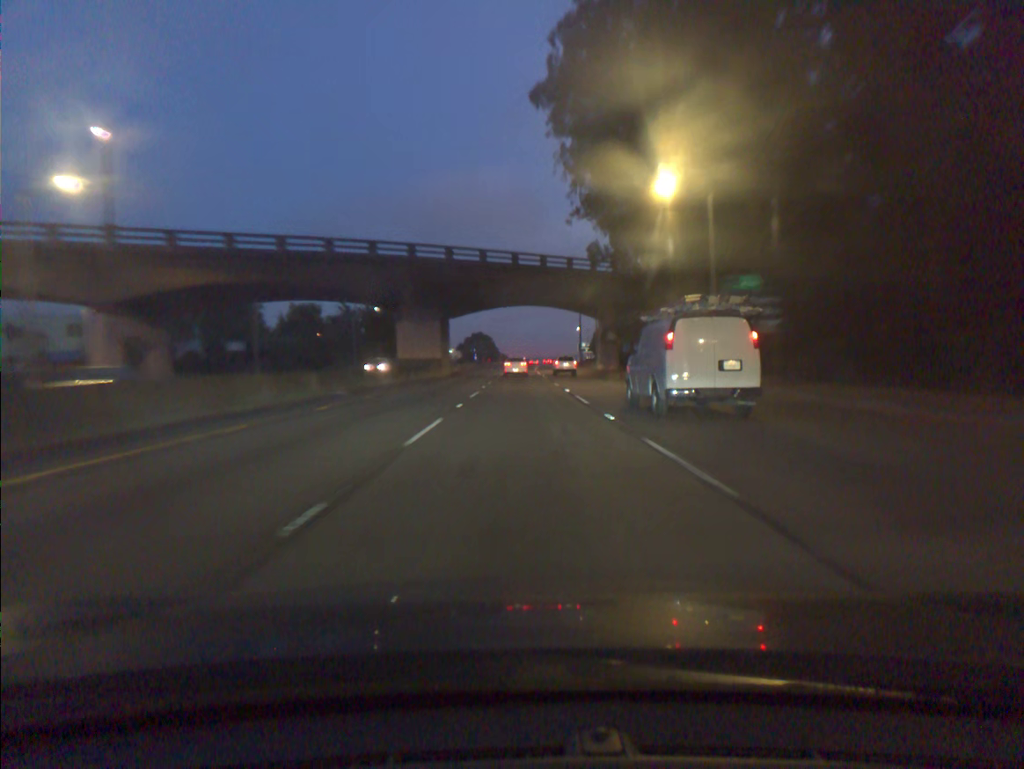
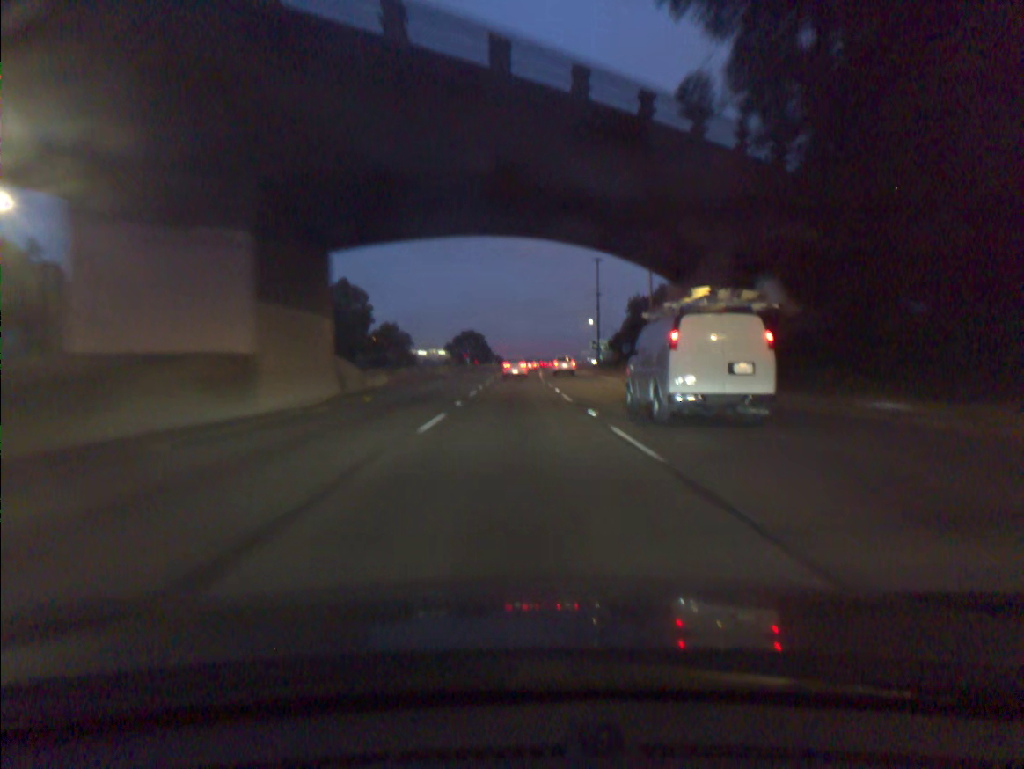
(0.0, +41.8) m; 0°
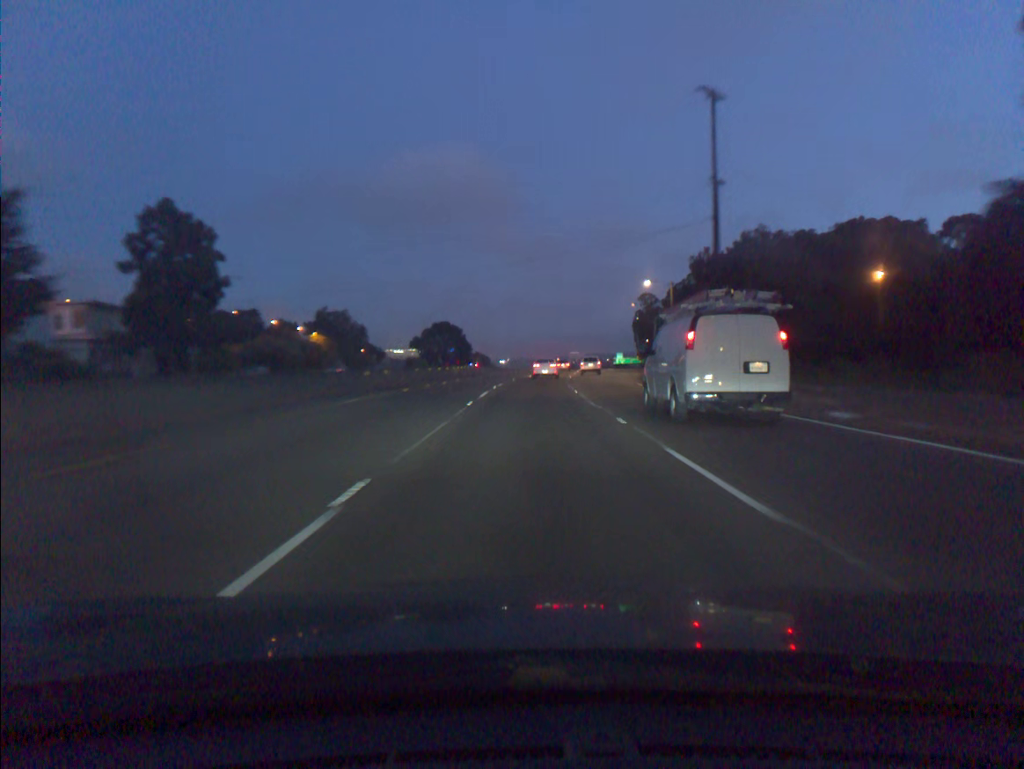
(+0.3, +70.1) m; +1°
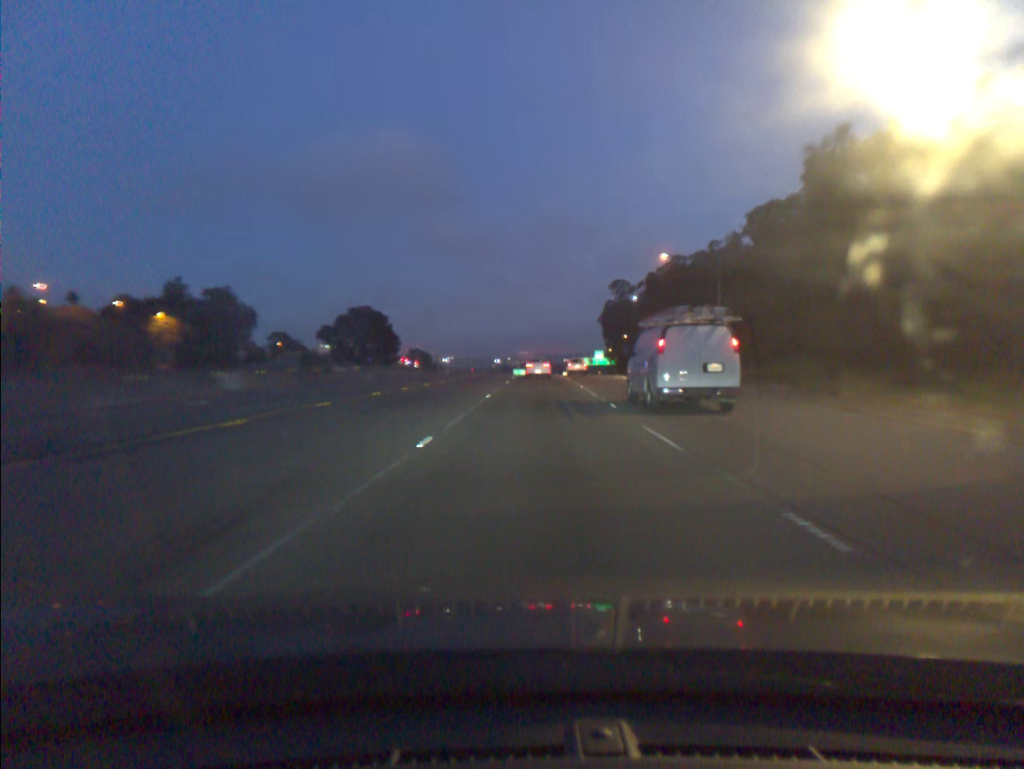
(+1.6, +56.0) m; +4°
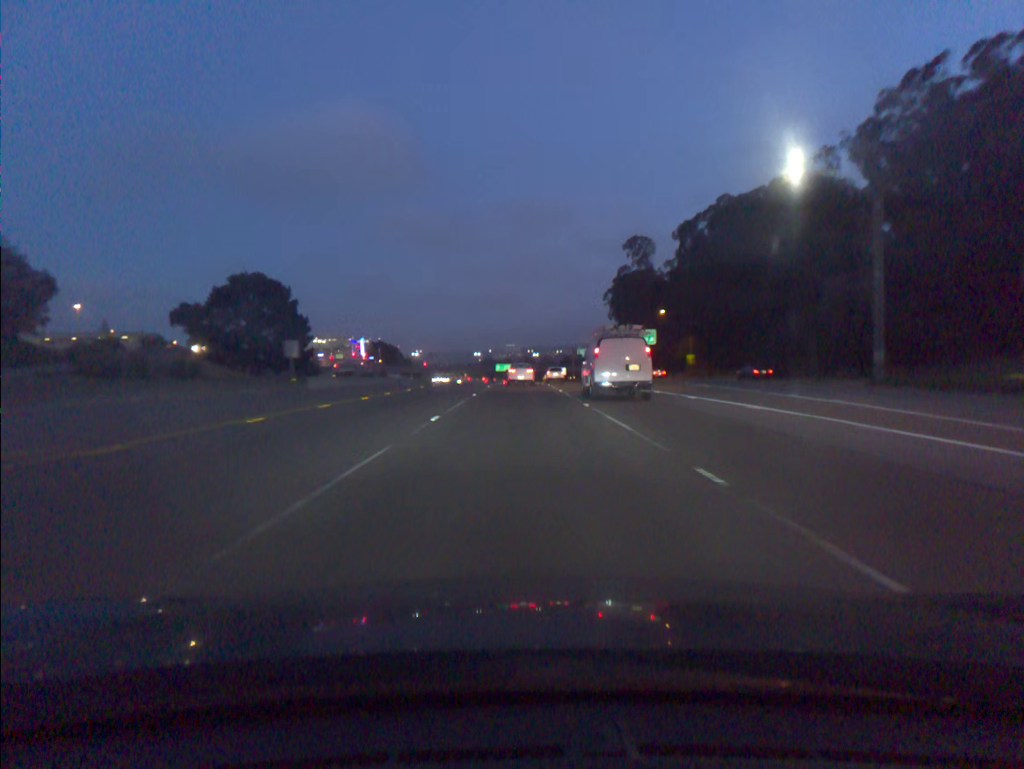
(+1.8, +70.0) m; +1°
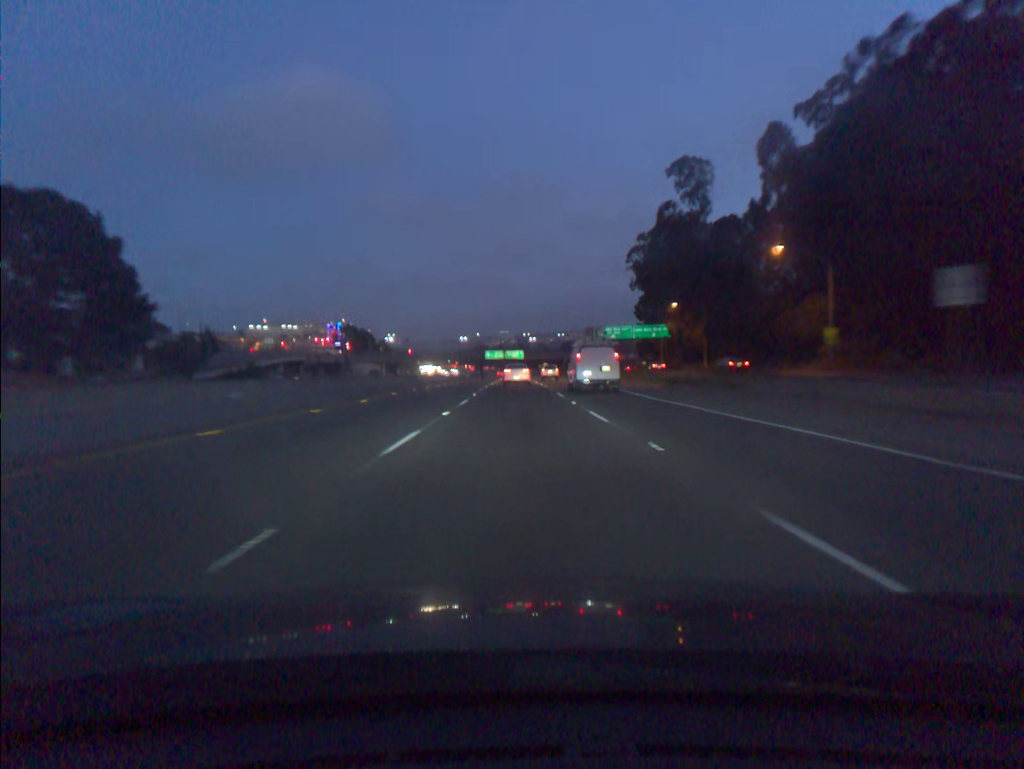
(-0.1, +55.9) m; 0°
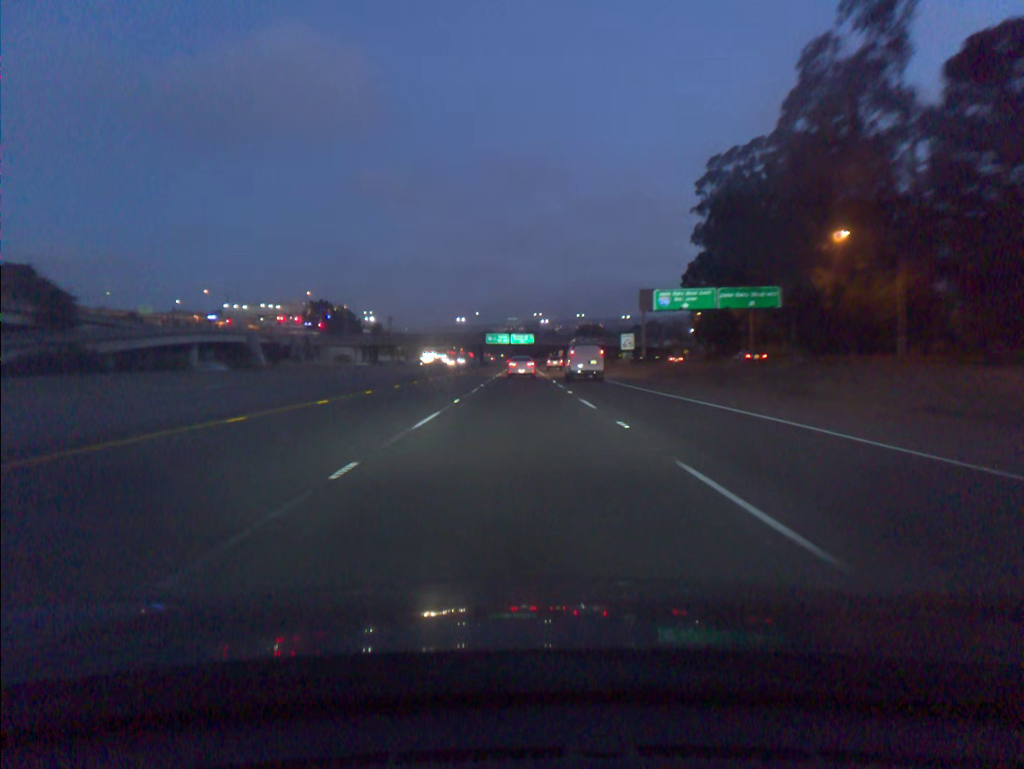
(-0.1, +55.8) m; -1°
